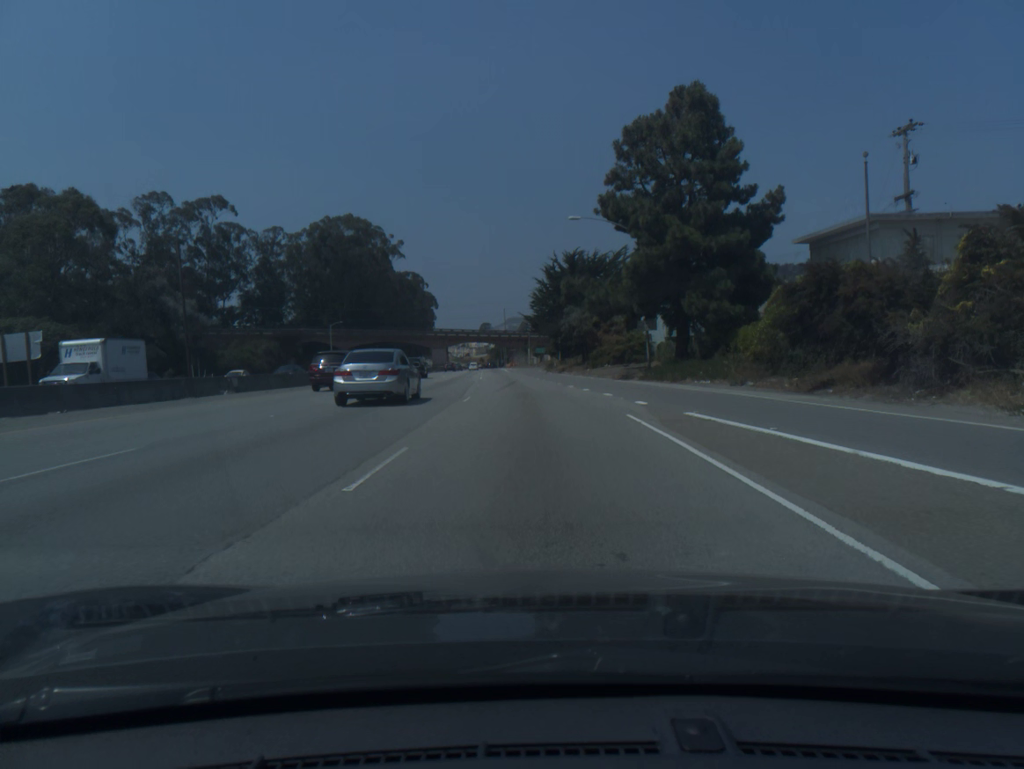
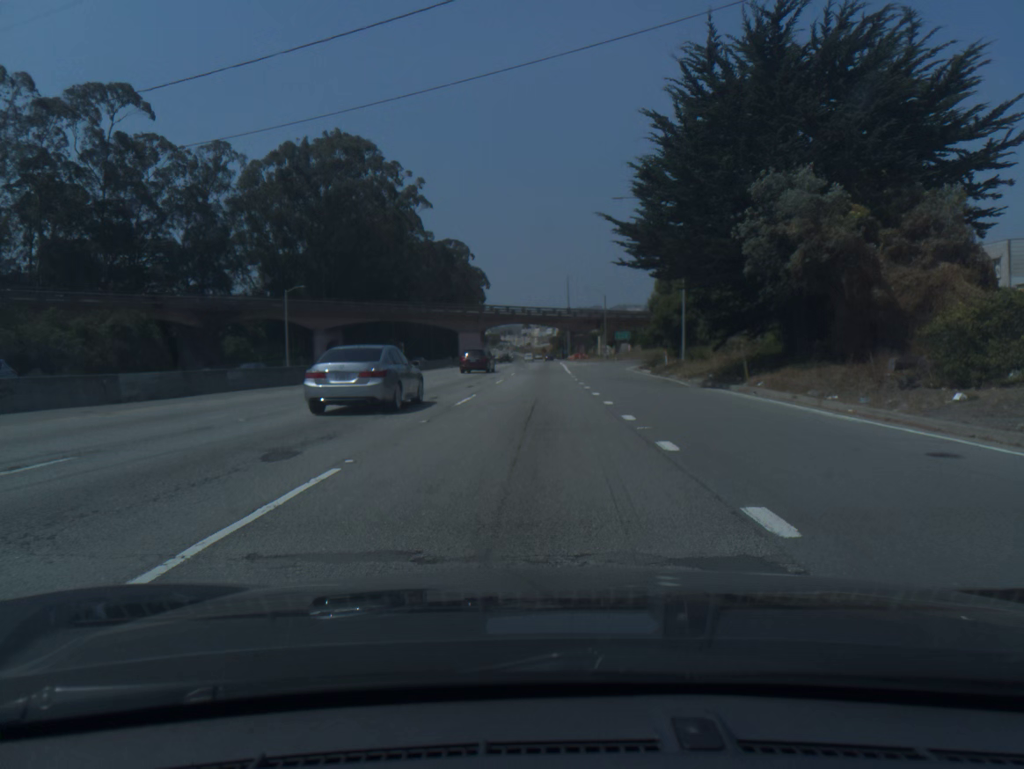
(-2.3, +55.3) m; -5°
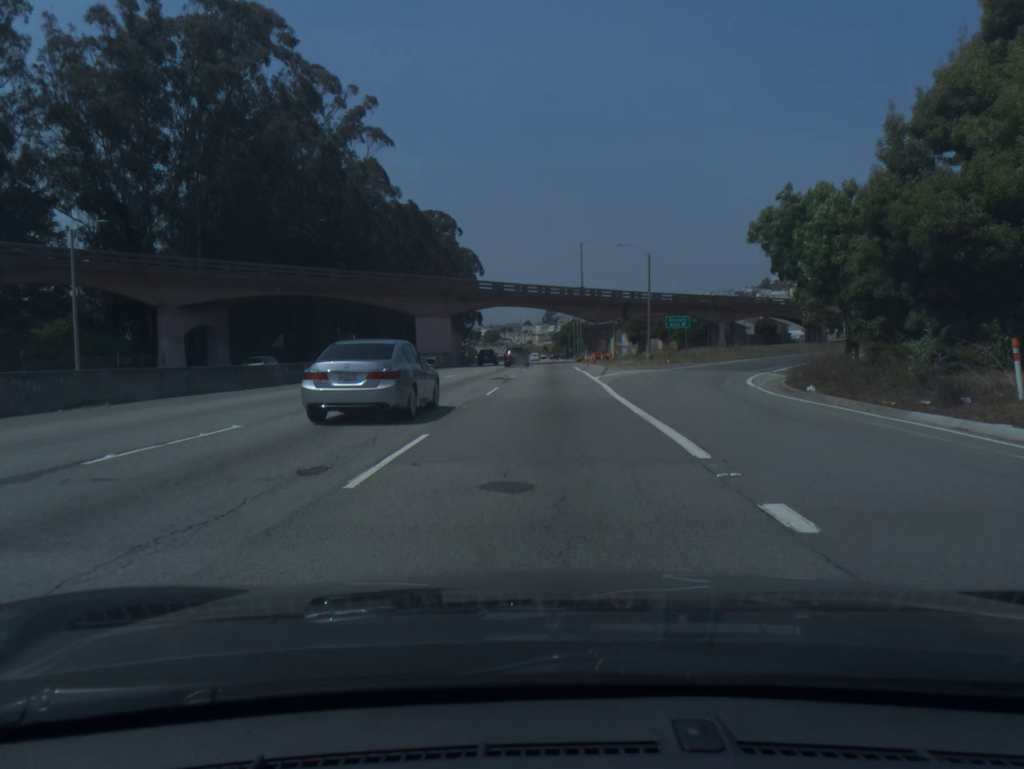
(-0.1, +40.6) m; 0°
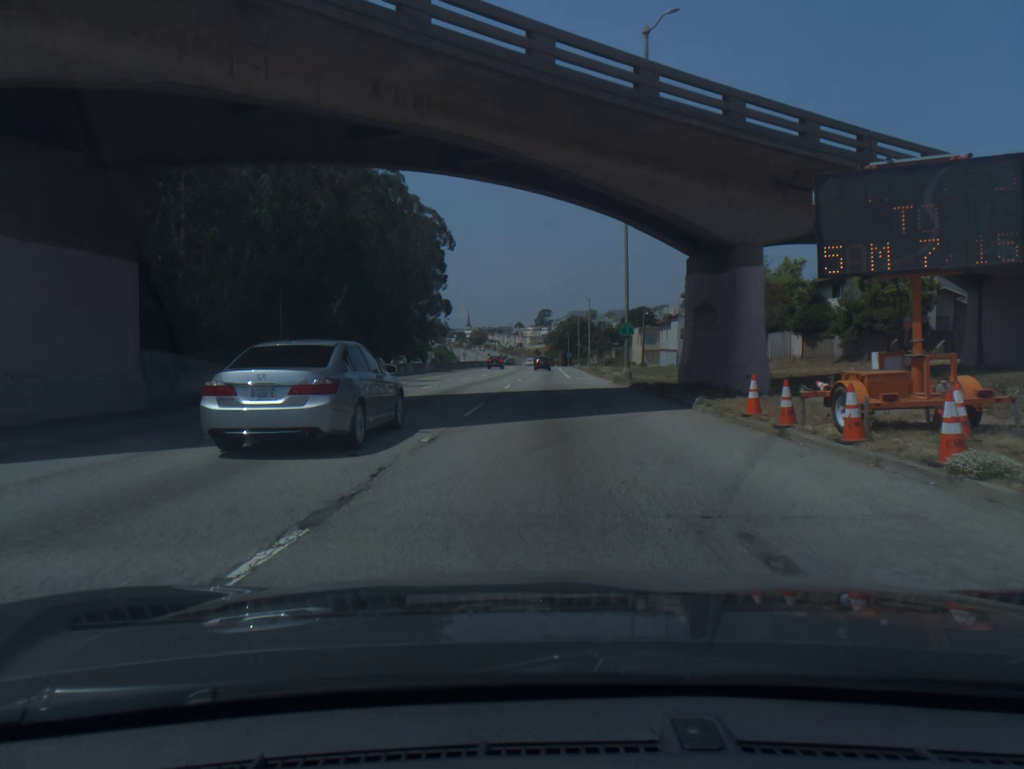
(+0.6, +65.7) m; +1°
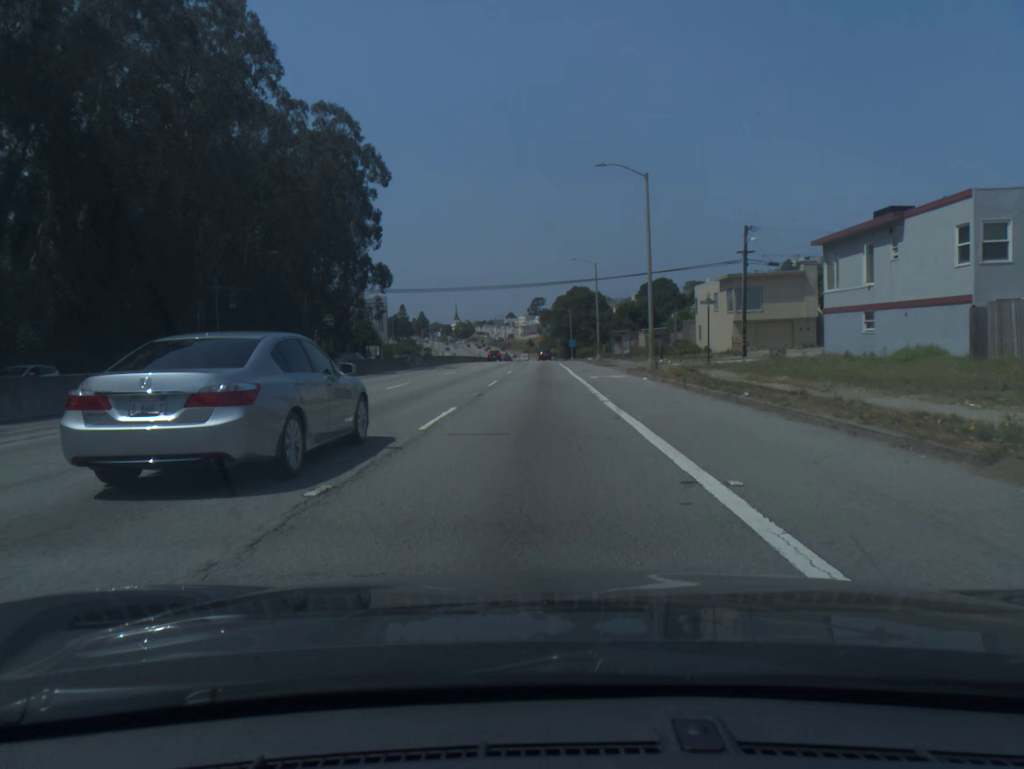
(+0.6, +63.7) m; 0°
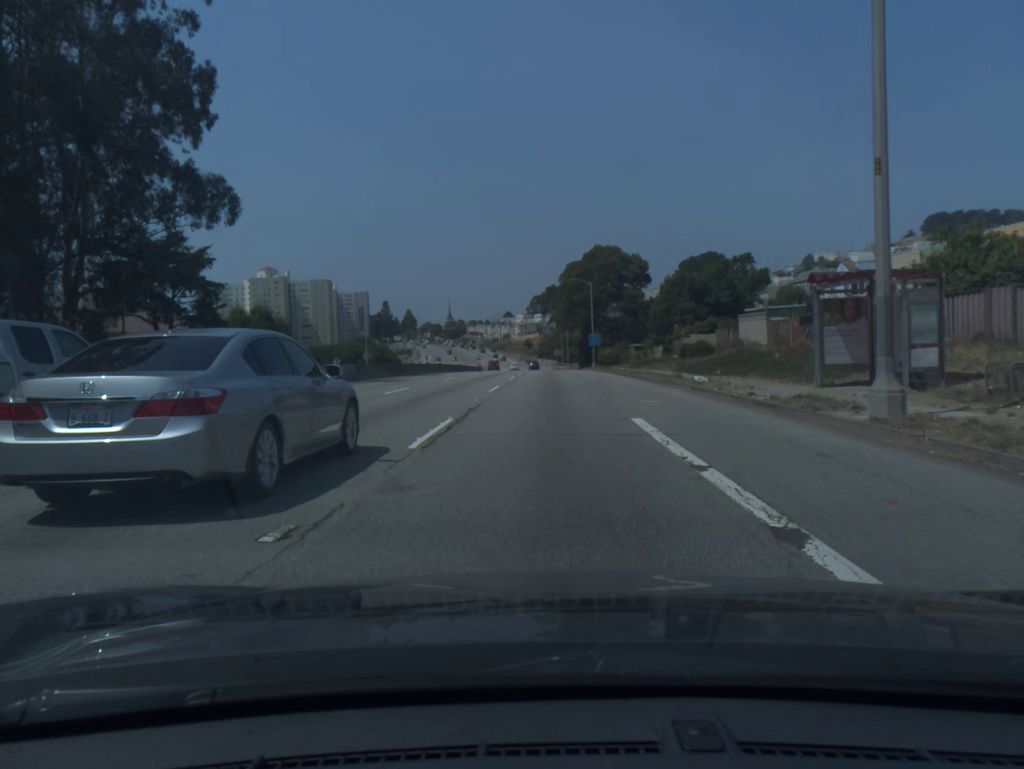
(-0.1, +60.9) m; 0°
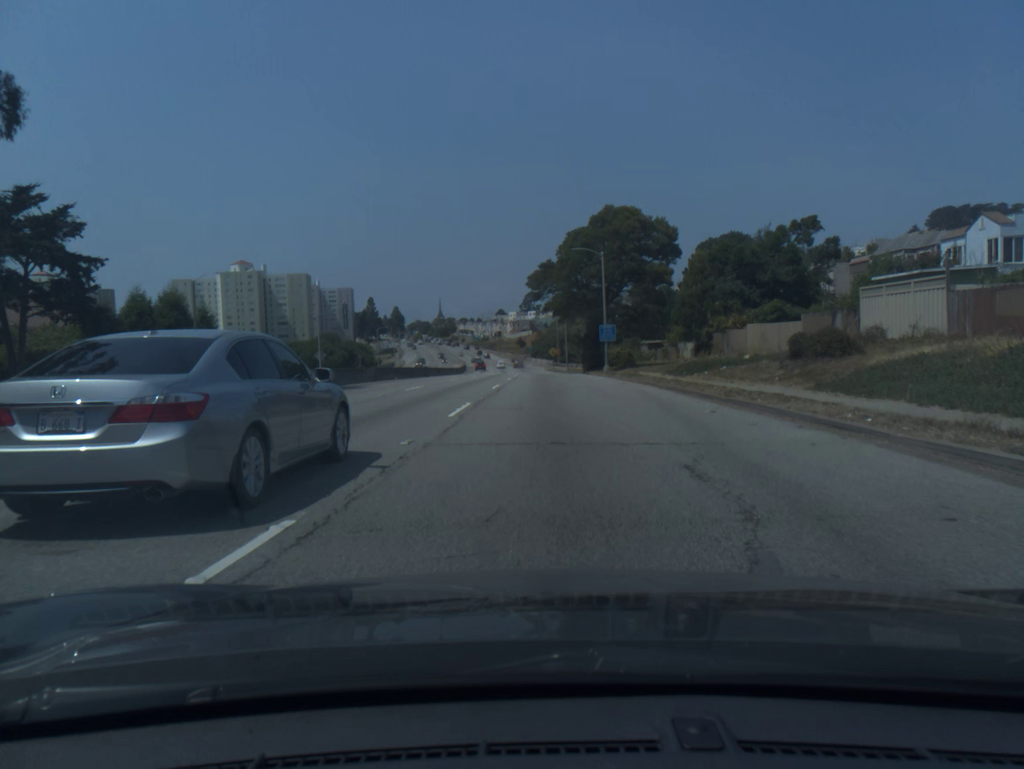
(+0.1, +23.9) m; 0°
